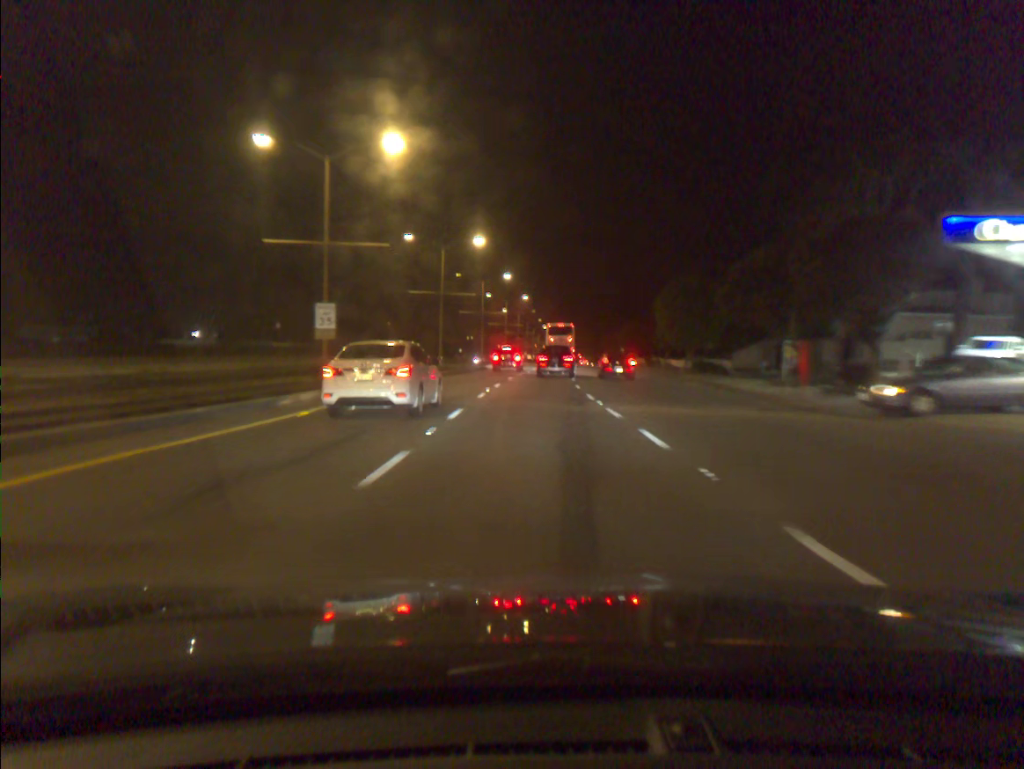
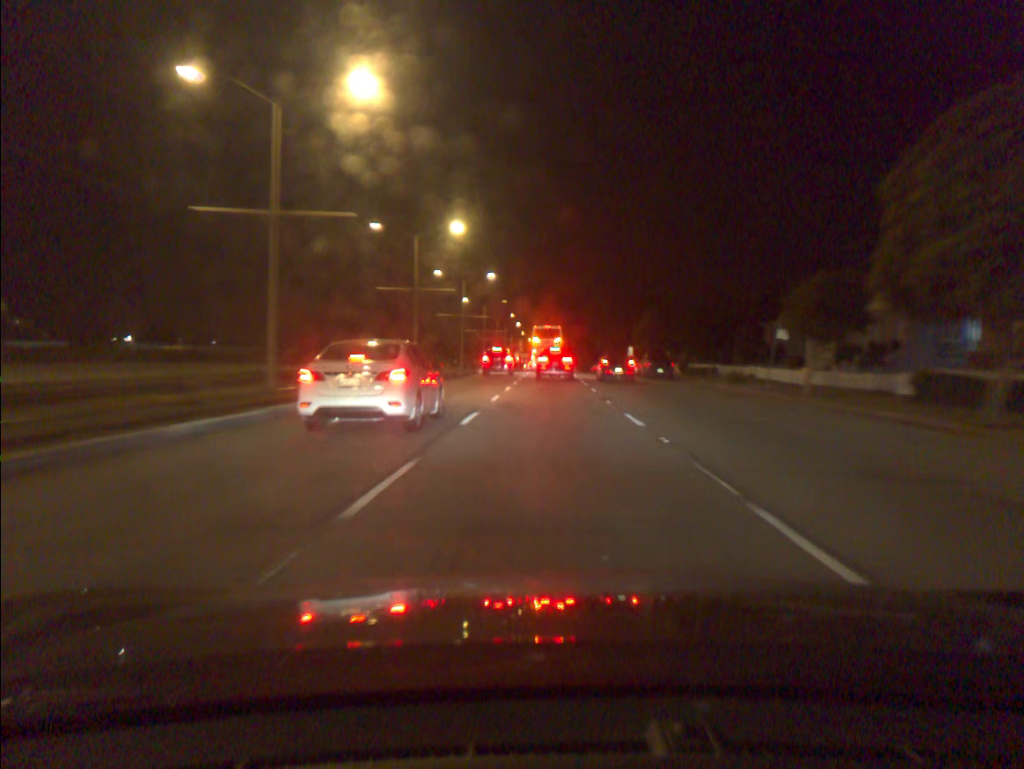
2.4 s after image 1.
(+0.4, +38.6) m; +2°
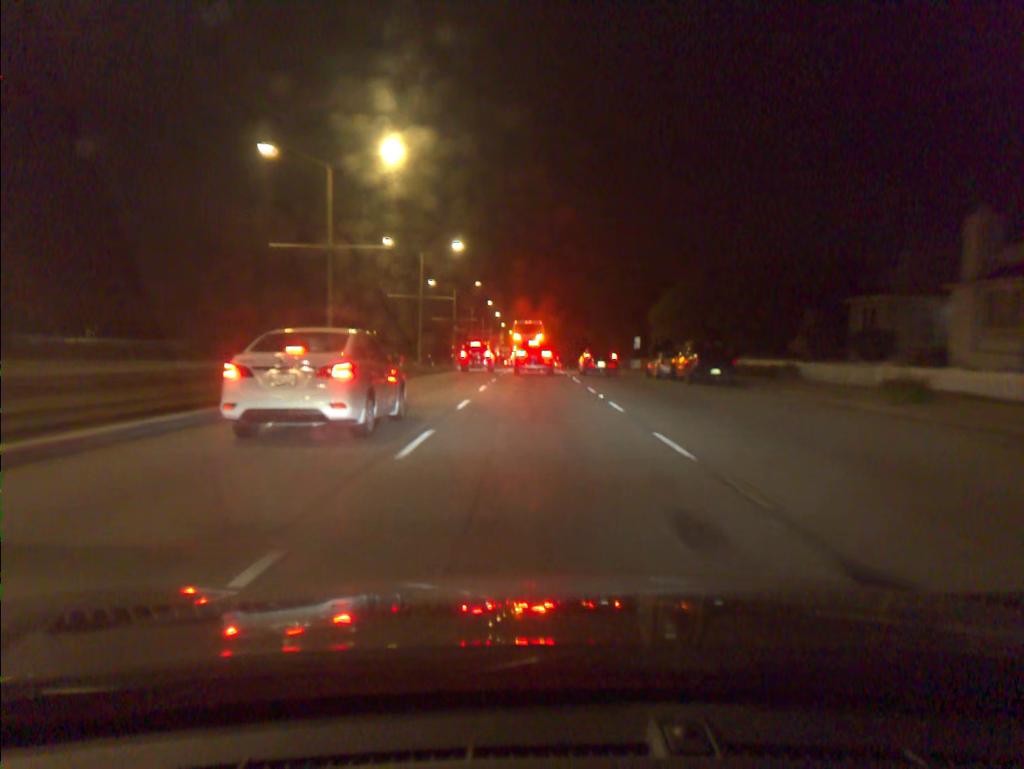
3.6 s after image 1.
(+0.3, +19.8) m; +1°
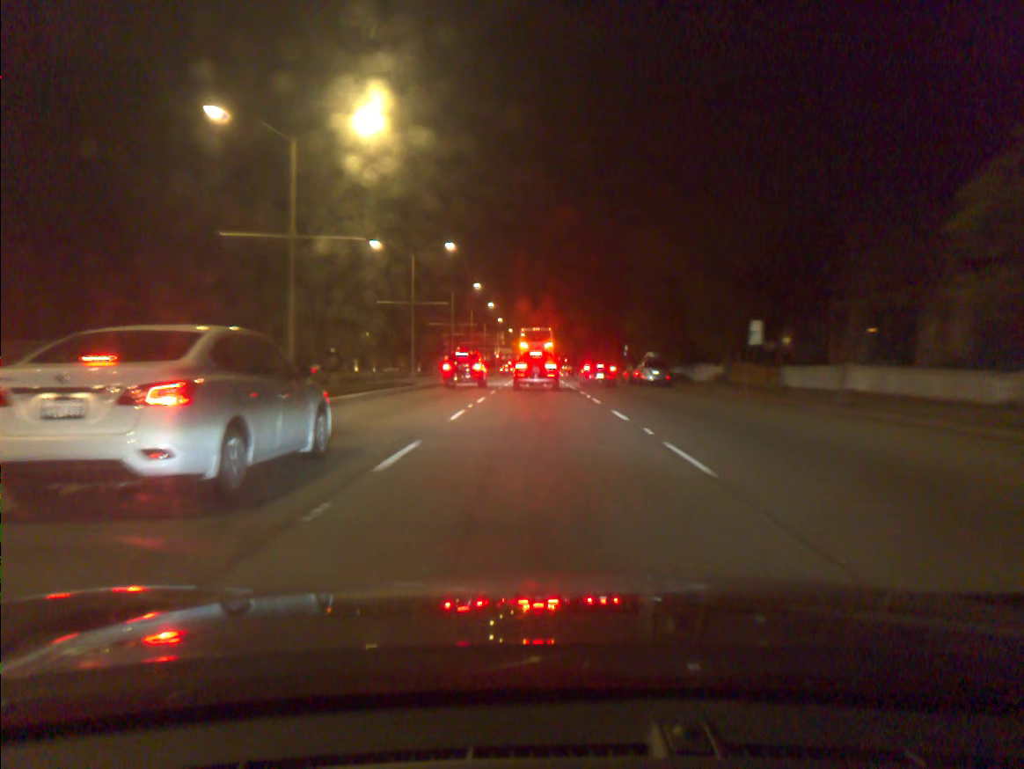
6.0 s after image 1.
(0.0, +37.2) m; 0°
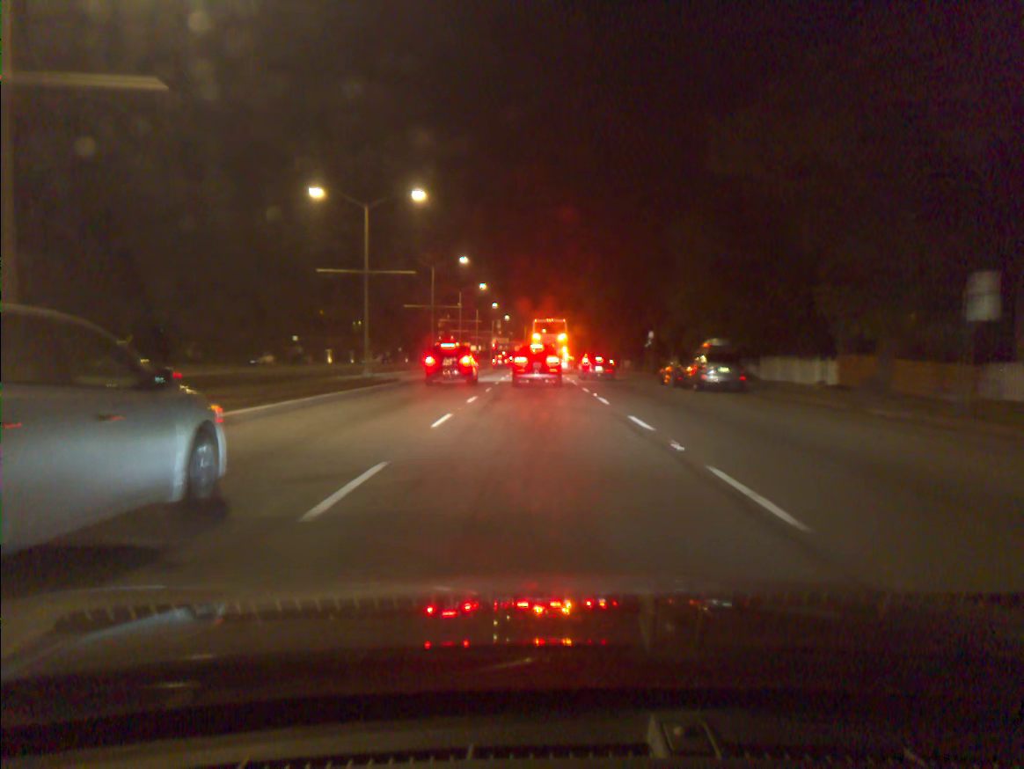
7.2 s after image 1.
(0.0, +17.2) m; 0°
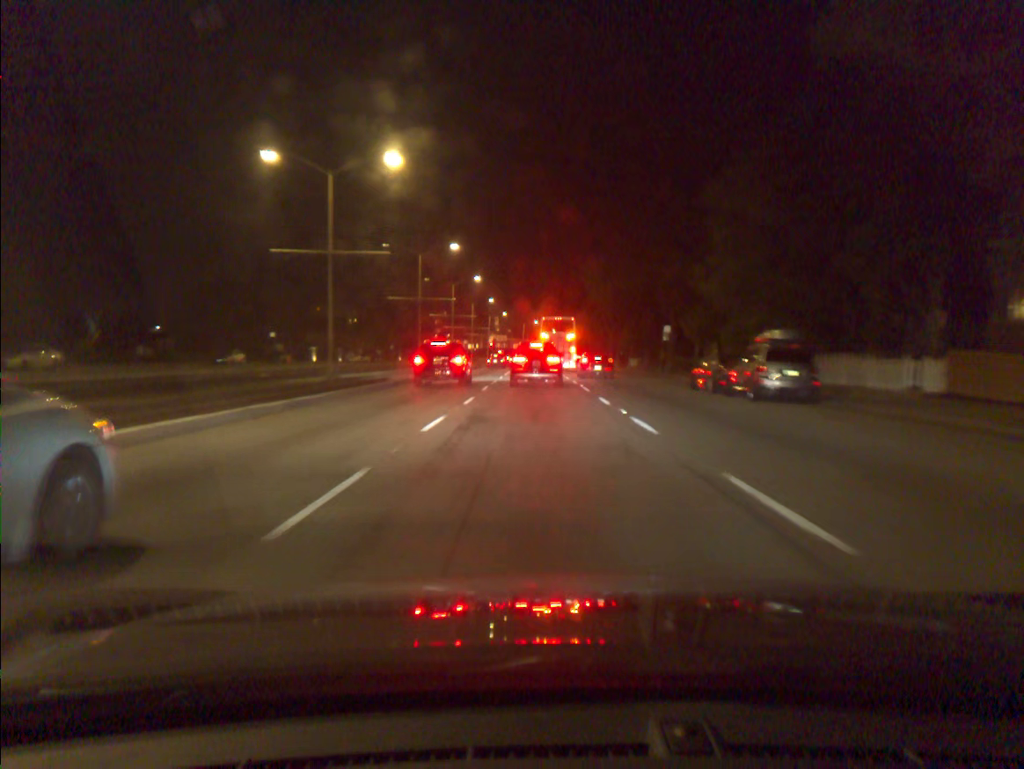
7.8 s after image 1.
(0.0, +8.1) m; 0°
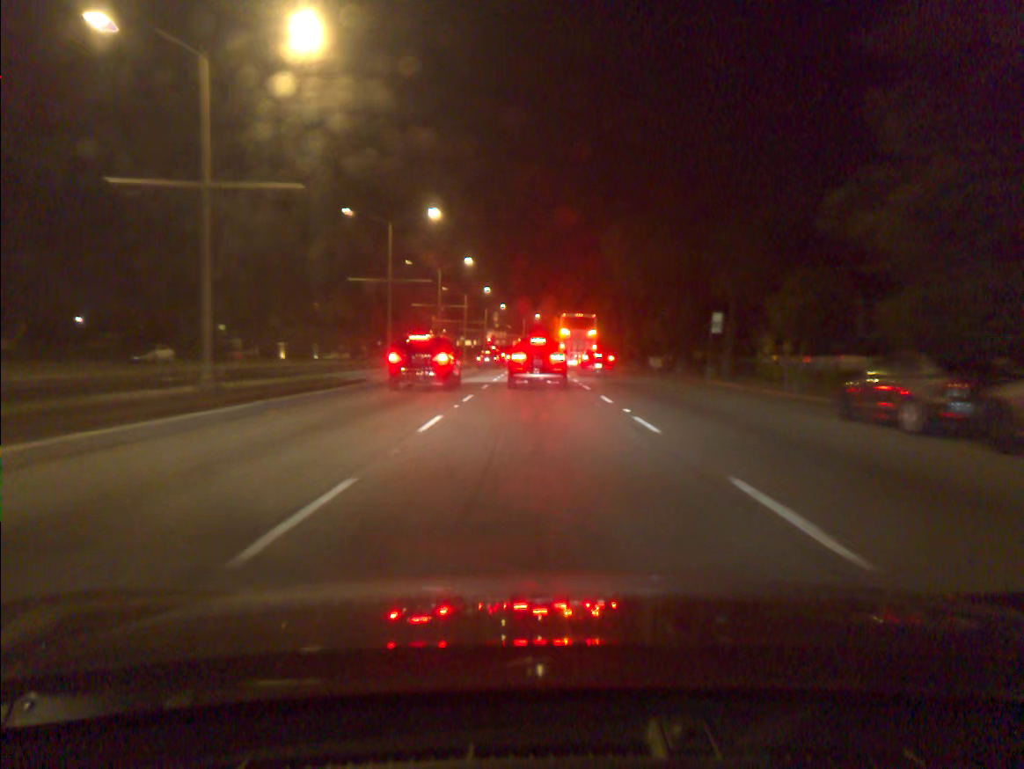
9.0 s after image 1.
(0.0, +15.0) m; 0°
